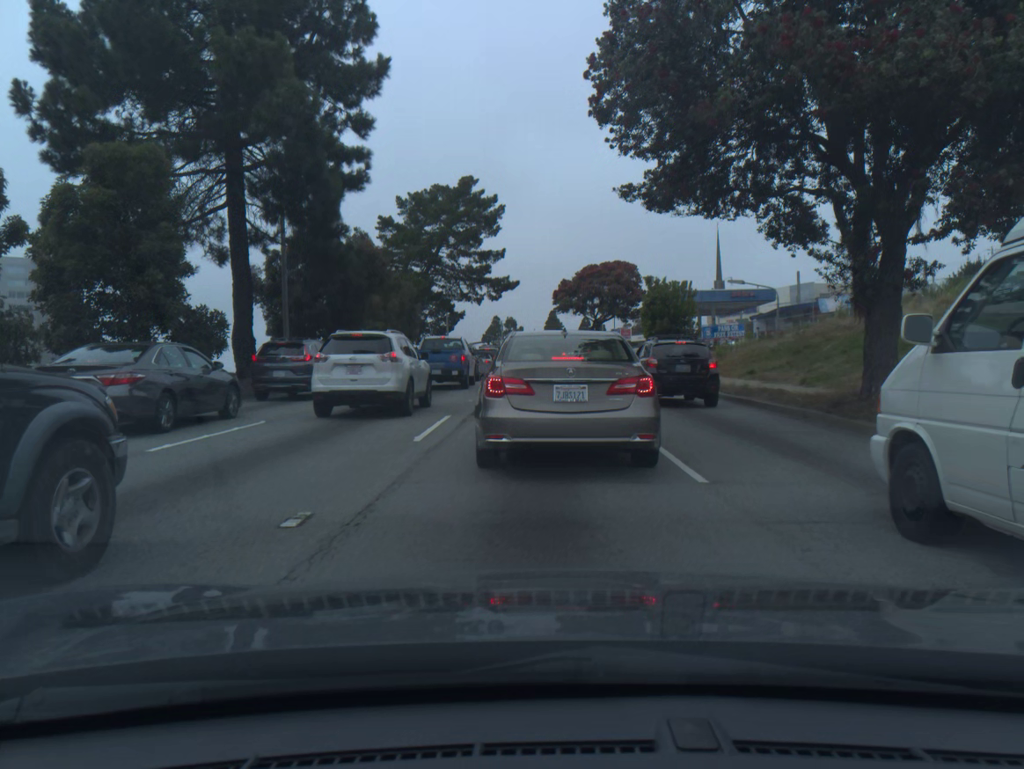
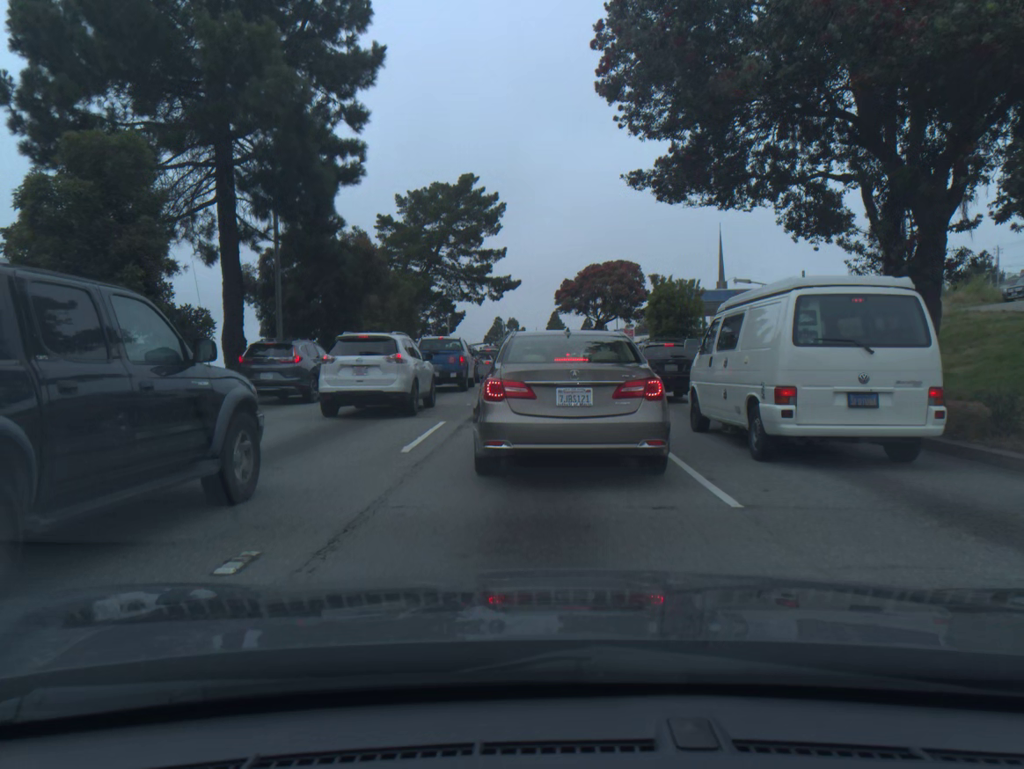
(0.0, +1.2) m; 0°
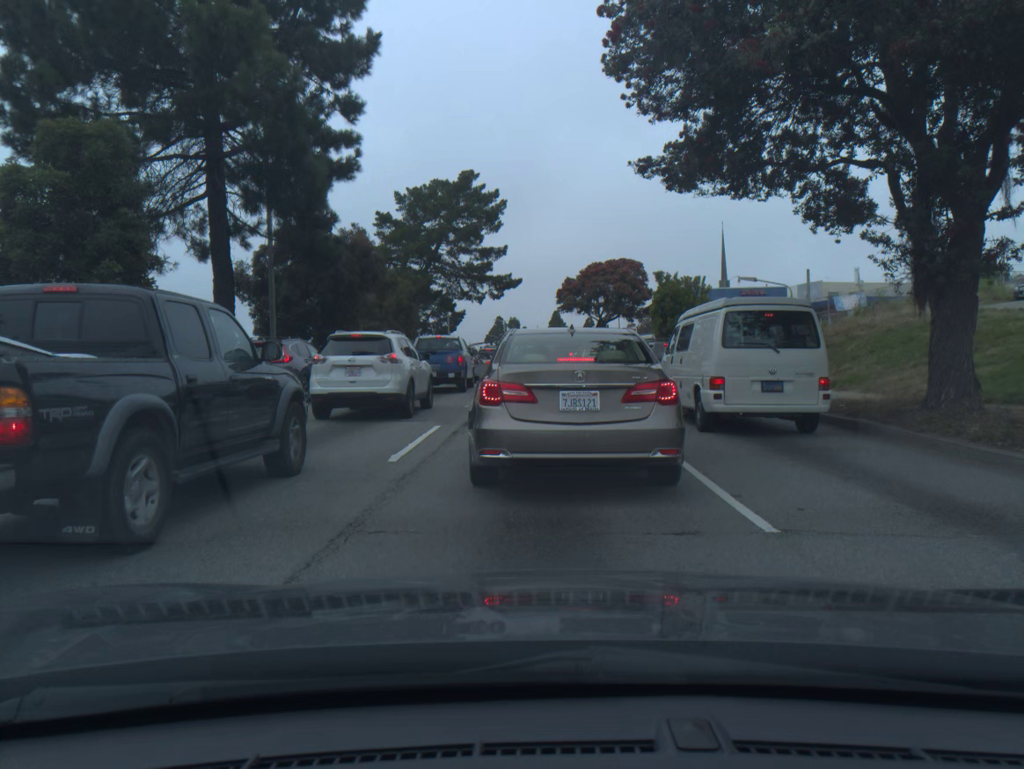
(0.0, +0.9) m; 0°
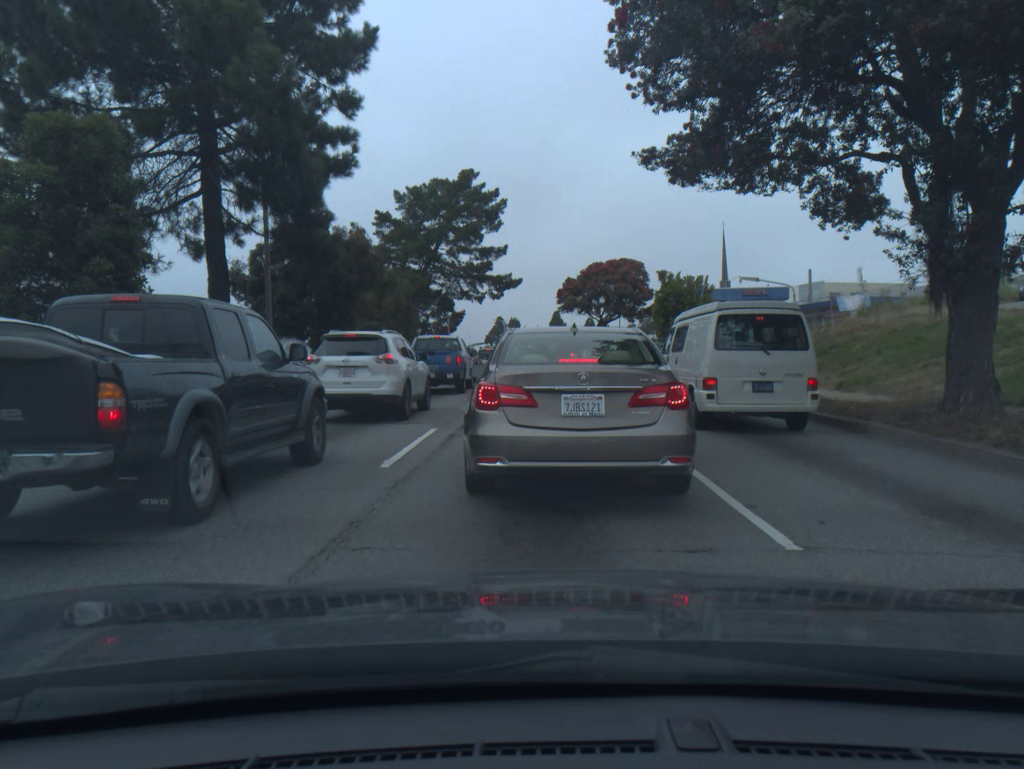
(0.0, +0.5) m; 0°
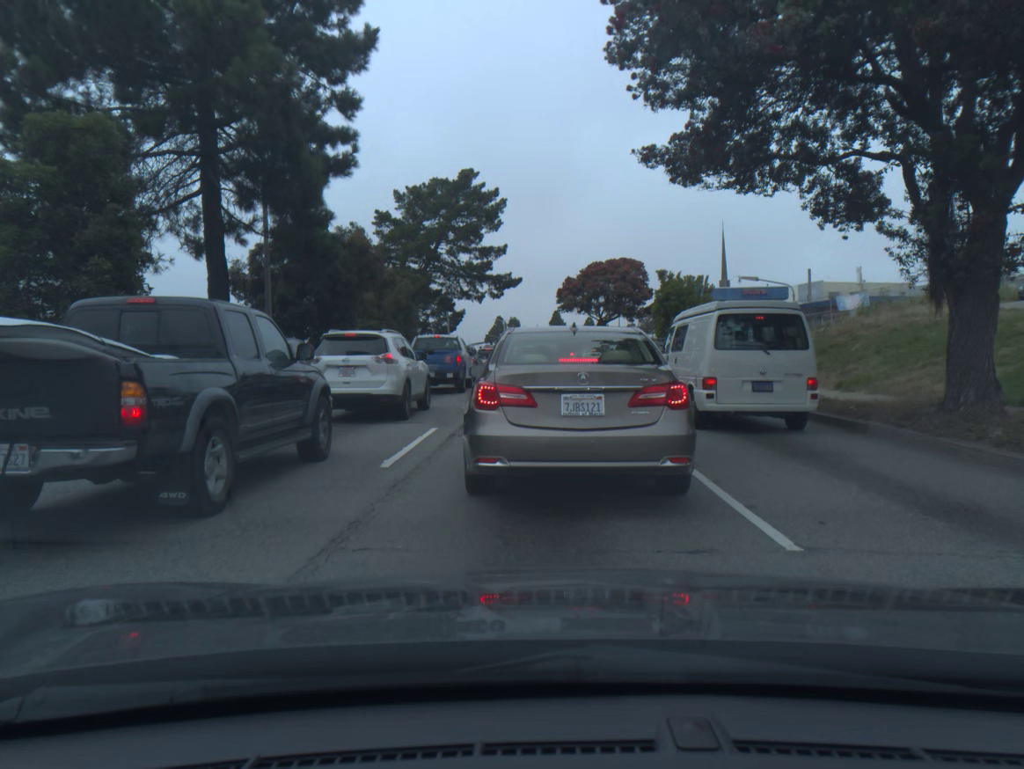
(0.0, 0.0) m; 0°
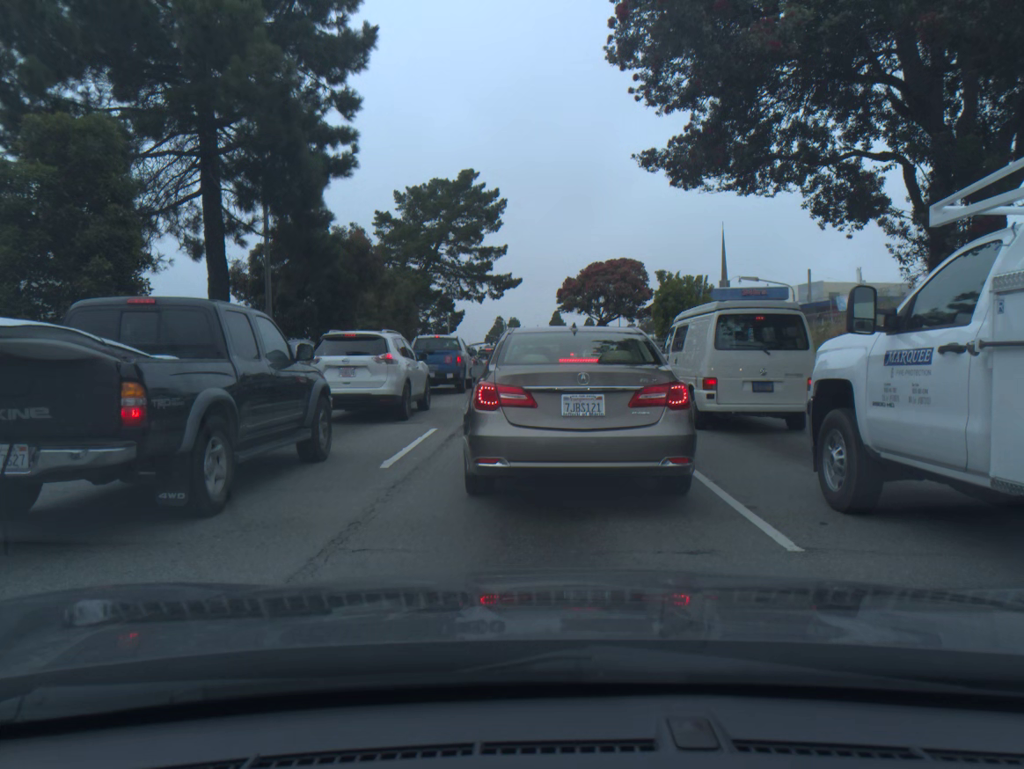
(0.0, 0.0) m; 0°
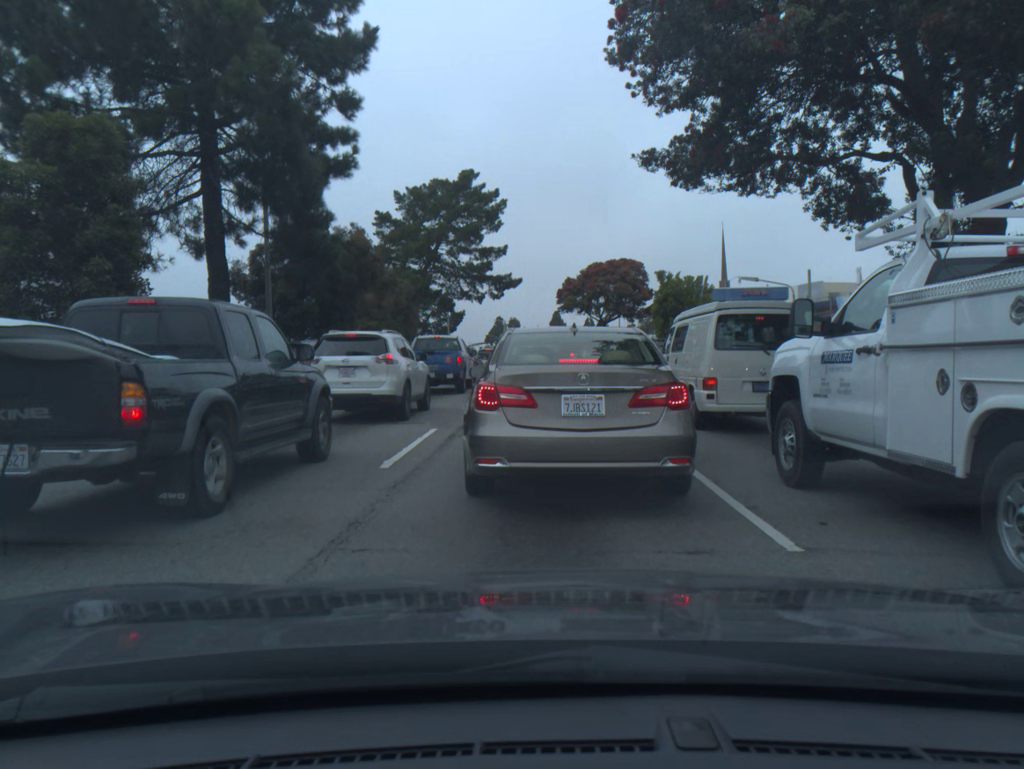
(0.0, 0.0) m; 0°
